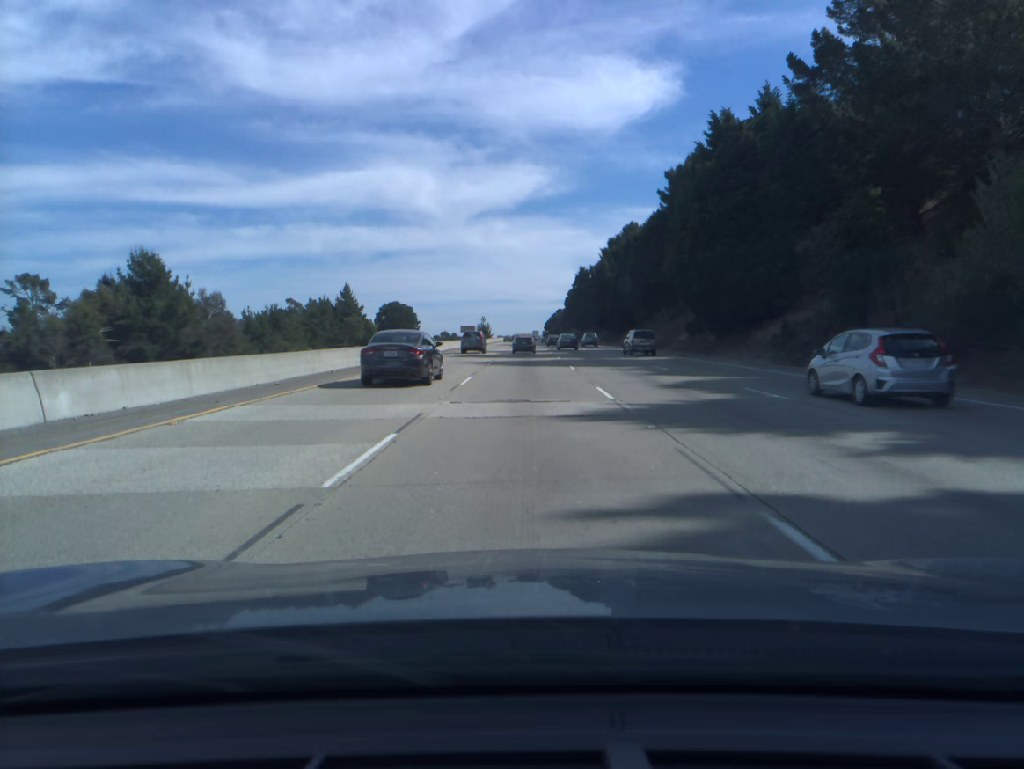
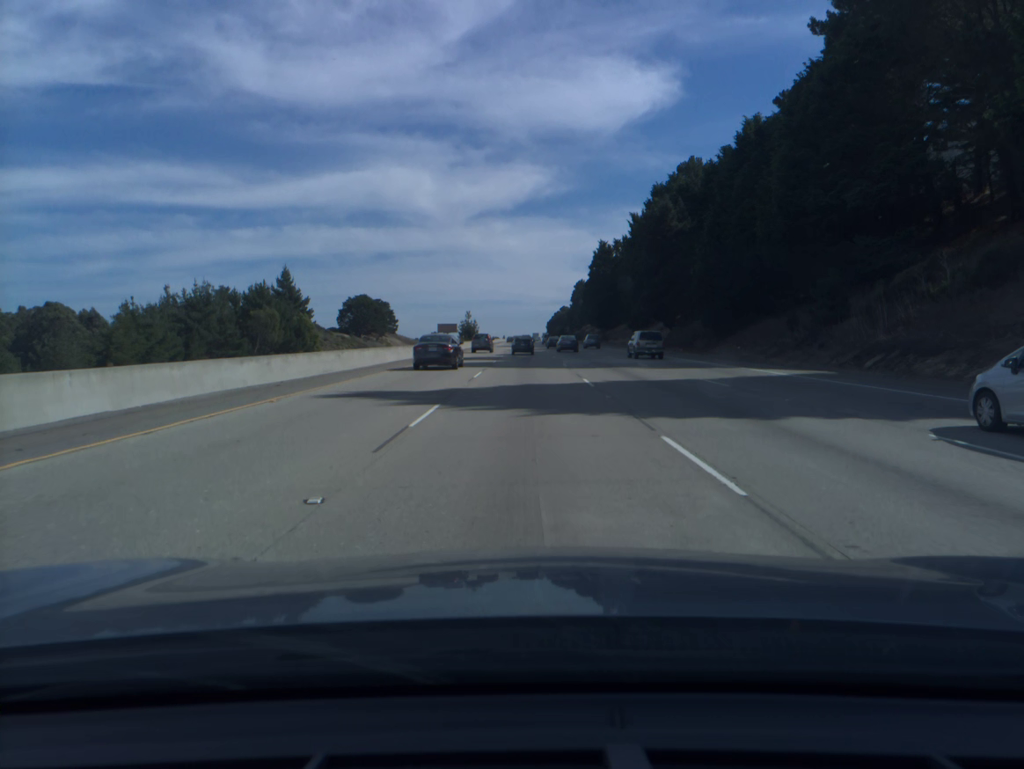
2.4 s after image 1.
(0.0, +68.4) m; 0°
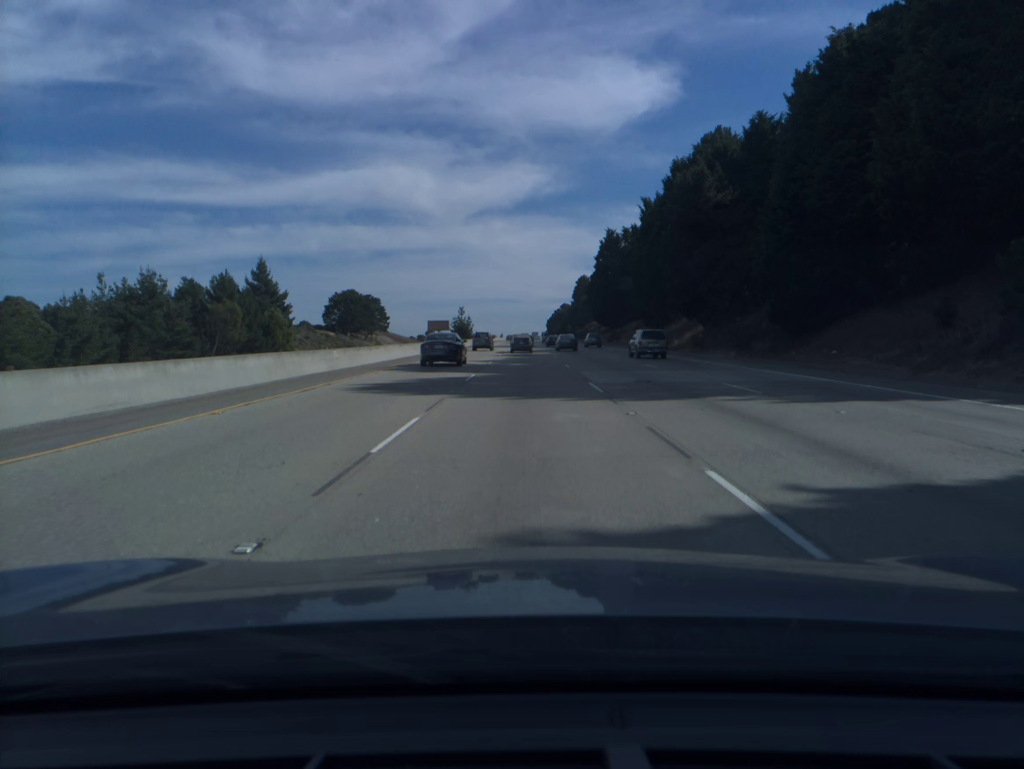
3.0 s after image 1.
(0.0, +17.4) m; 0°
